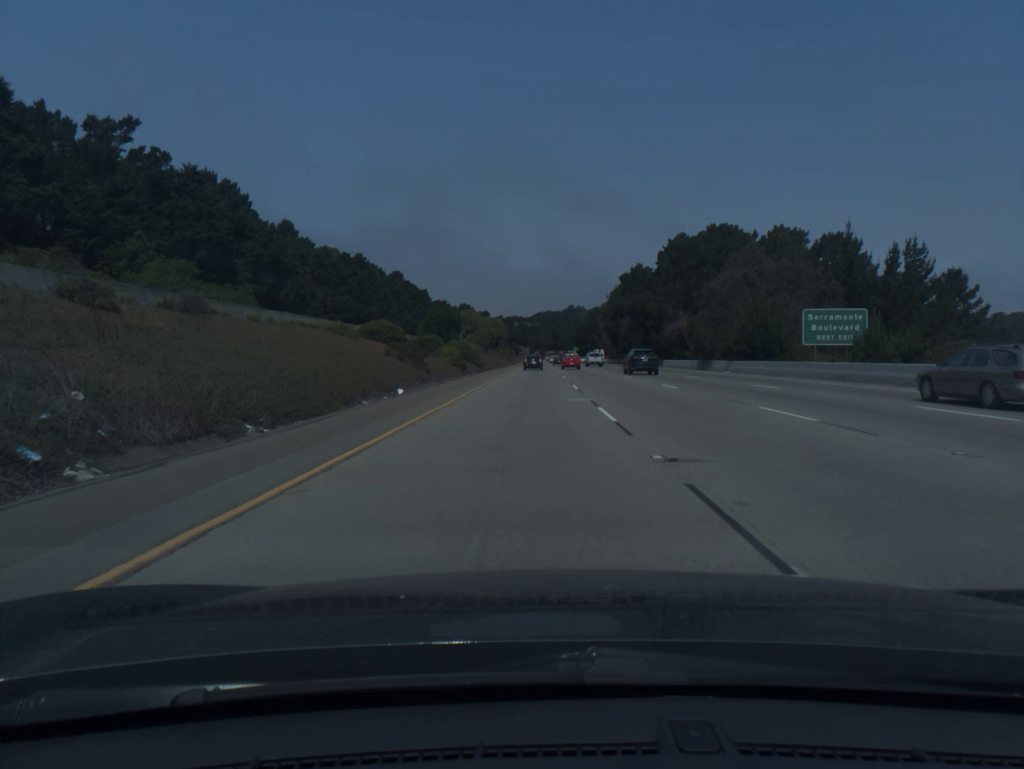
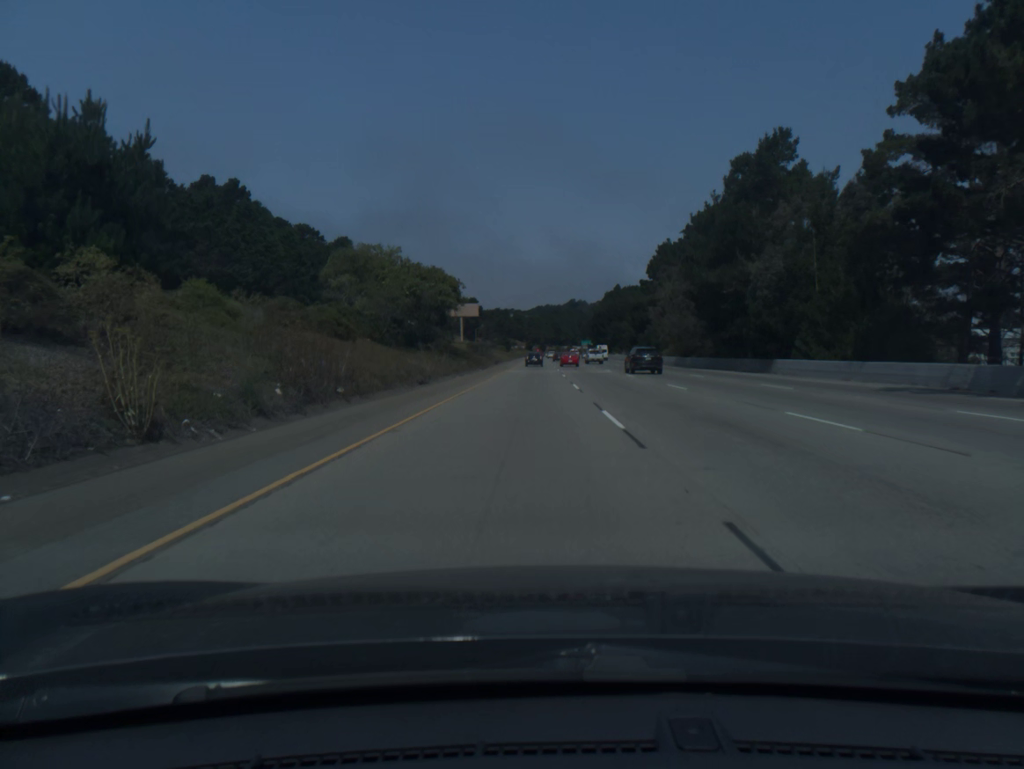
(-0.1, +89.4) m; 0°
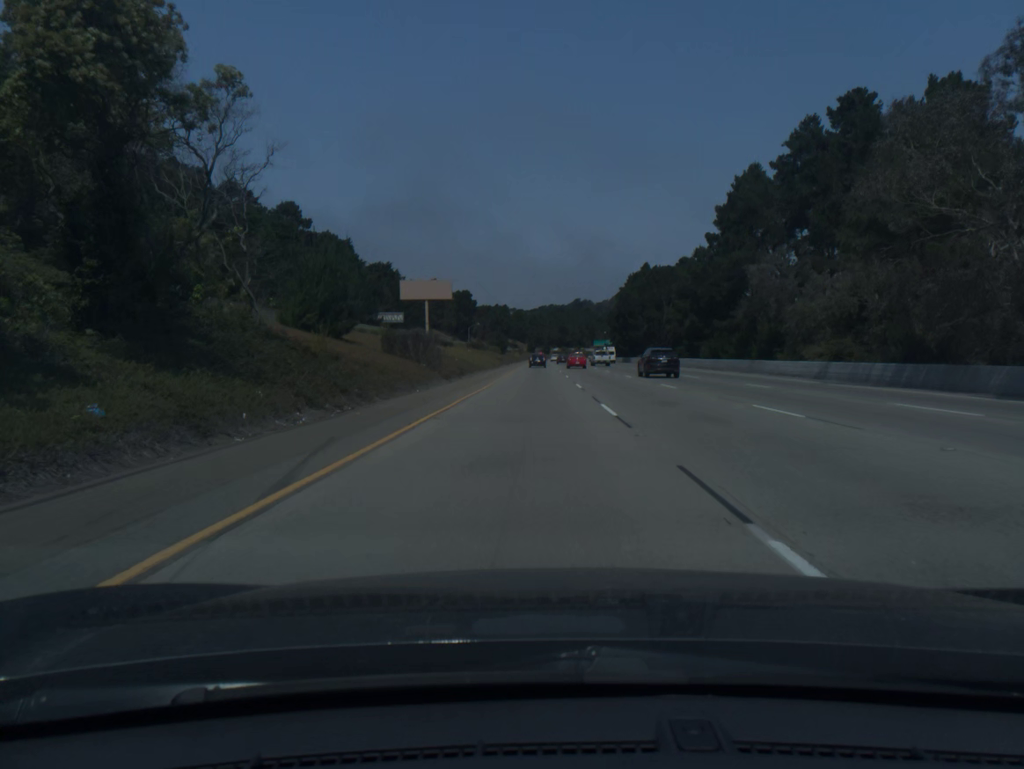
(0.0, +55.1) m; 0°
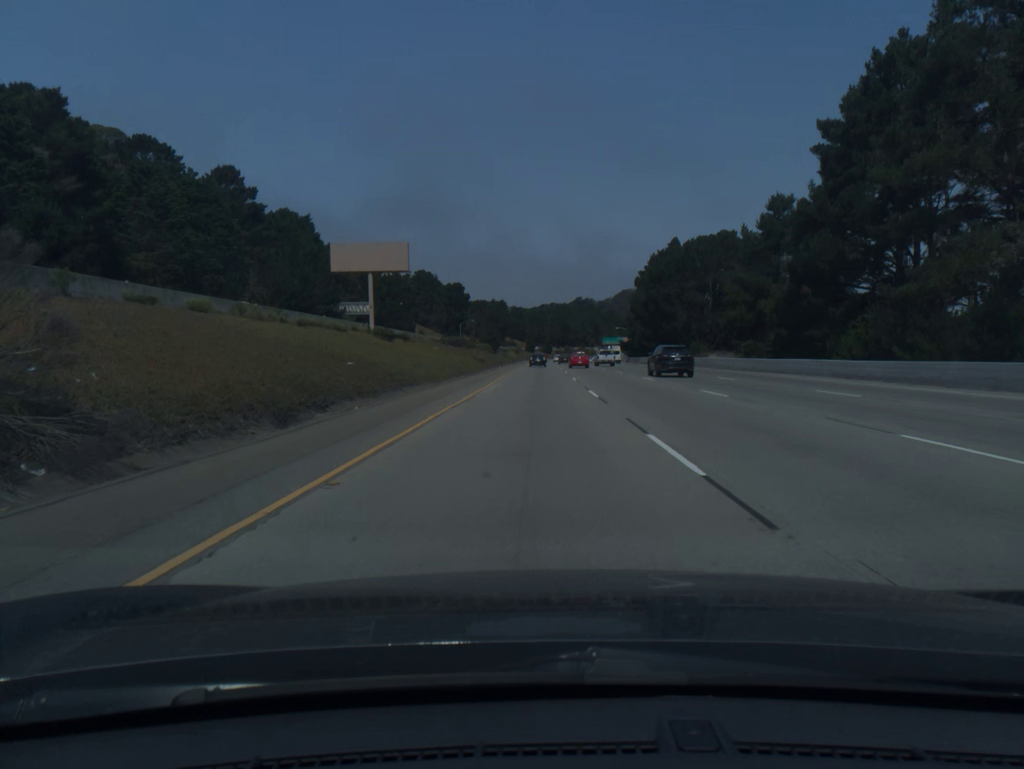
(0.0, +37.3) m; 0°
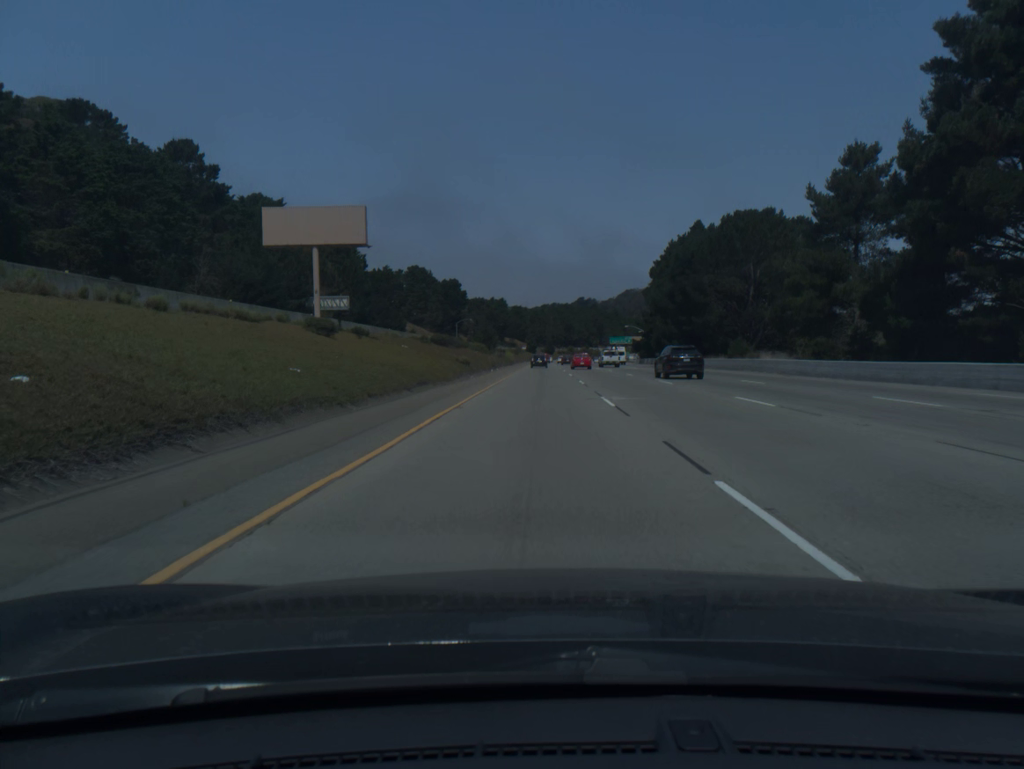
(0.0, +18.8) m; 0°
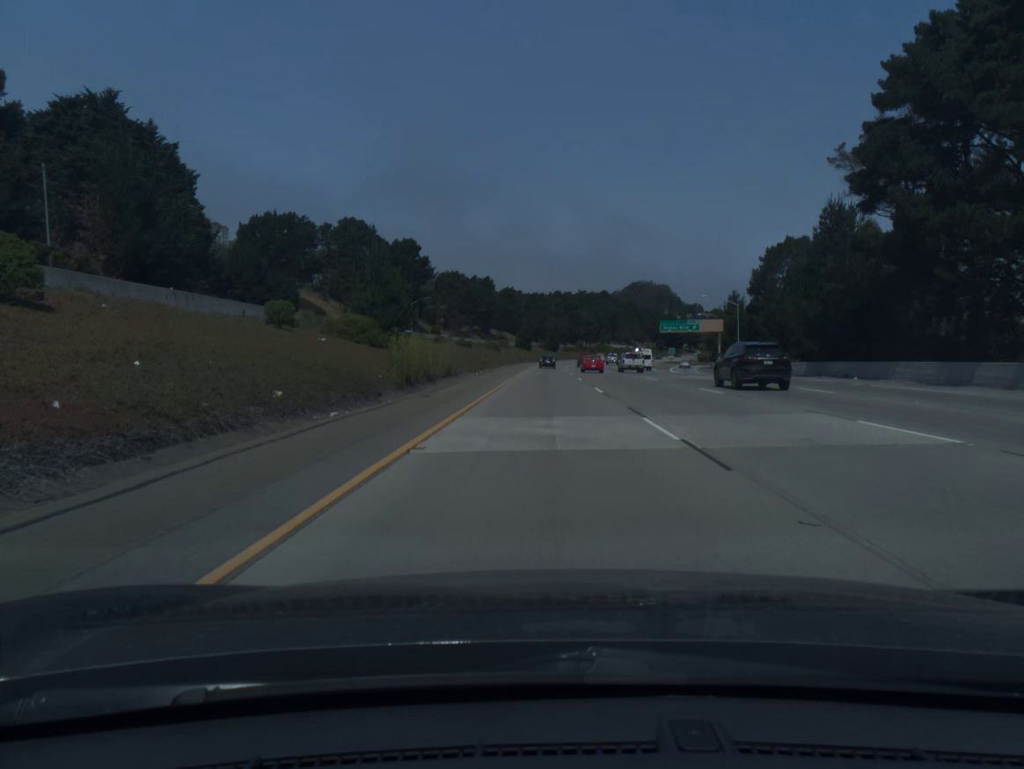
(+0.1, +94.9) m; 0°
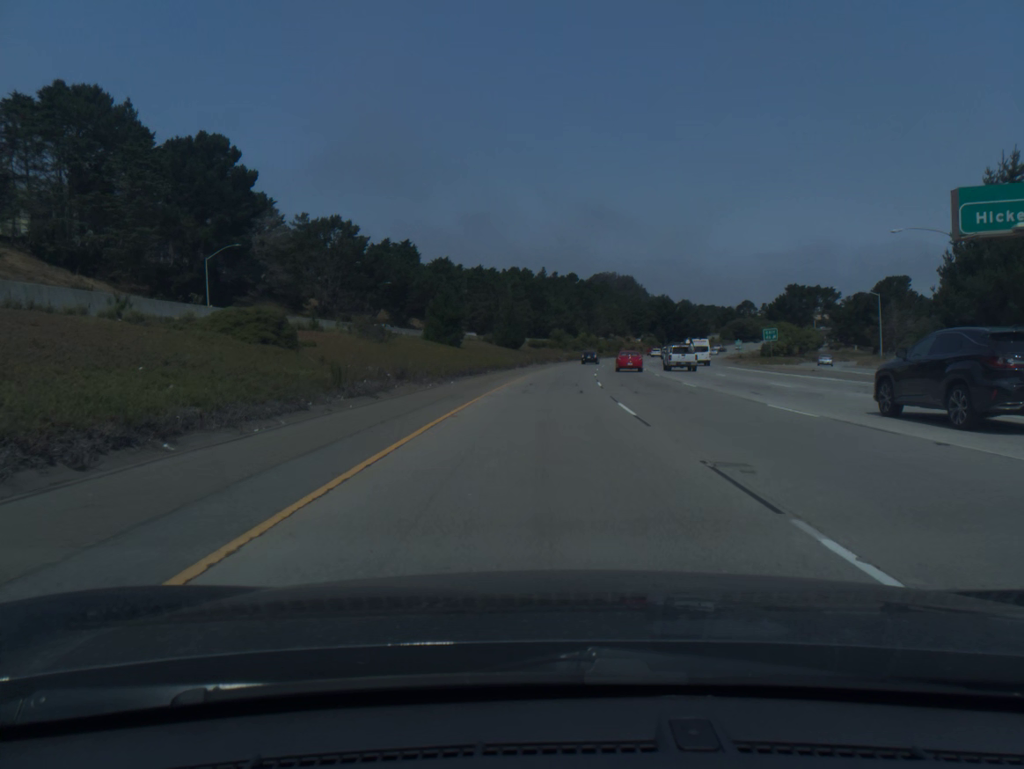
(+1.3, +97.1) m; +3°
